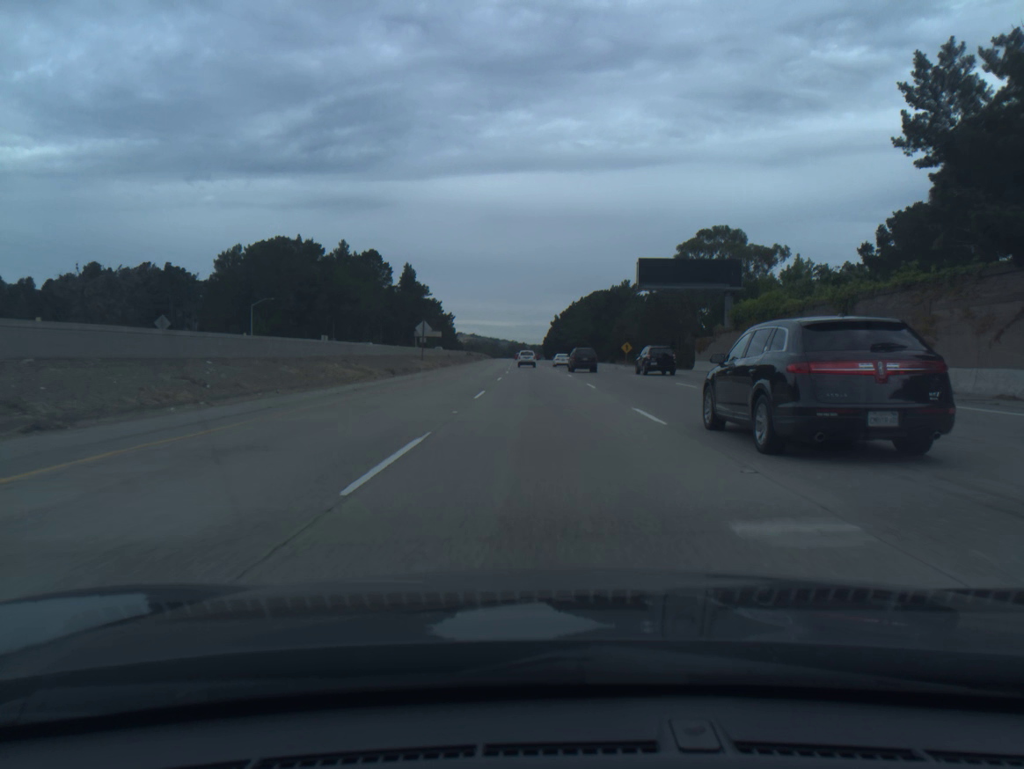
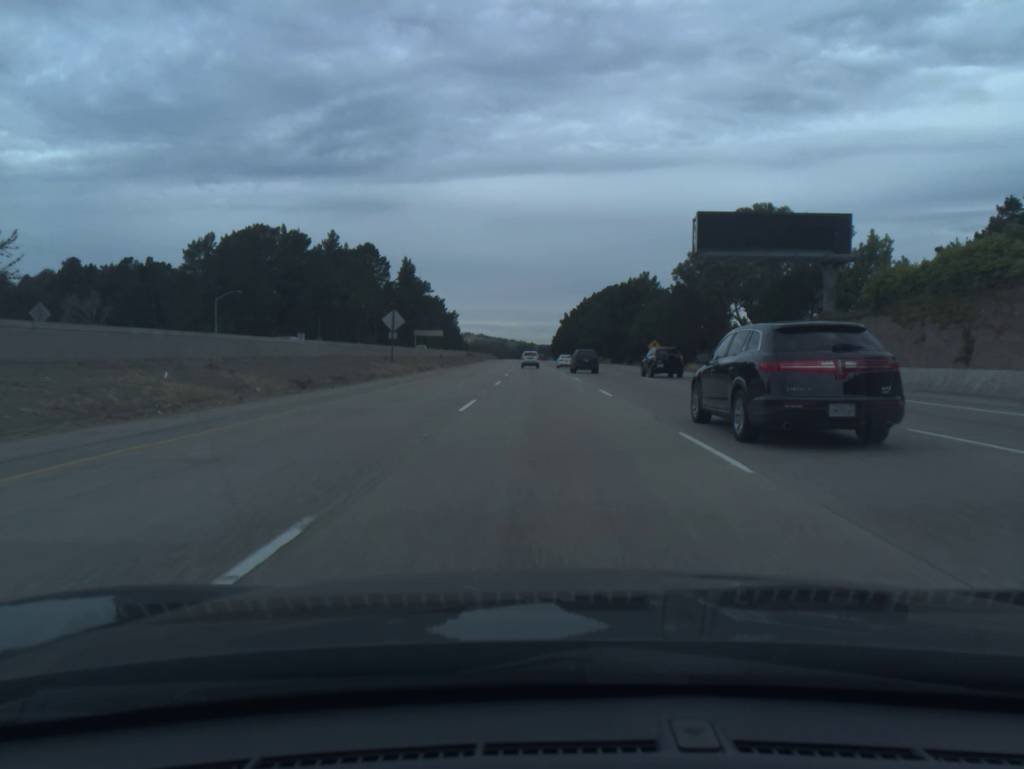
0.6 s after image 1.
(-0.1, +19.9) m; -1°
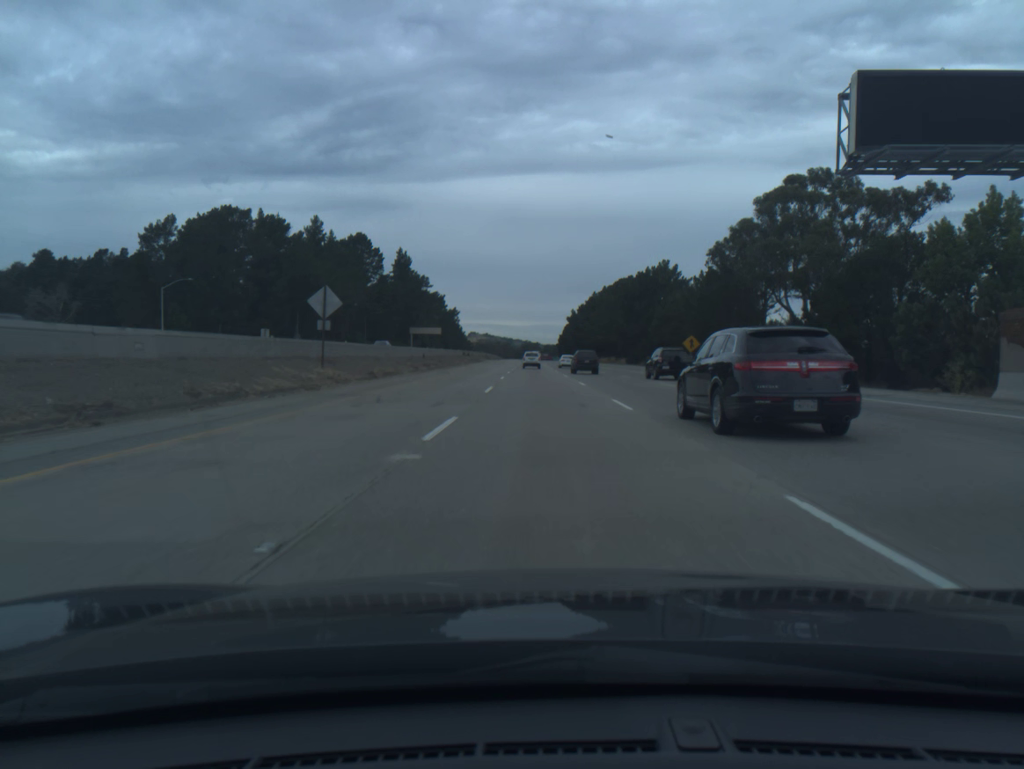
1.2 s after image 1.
(-0.1, +19.9) m; 0°
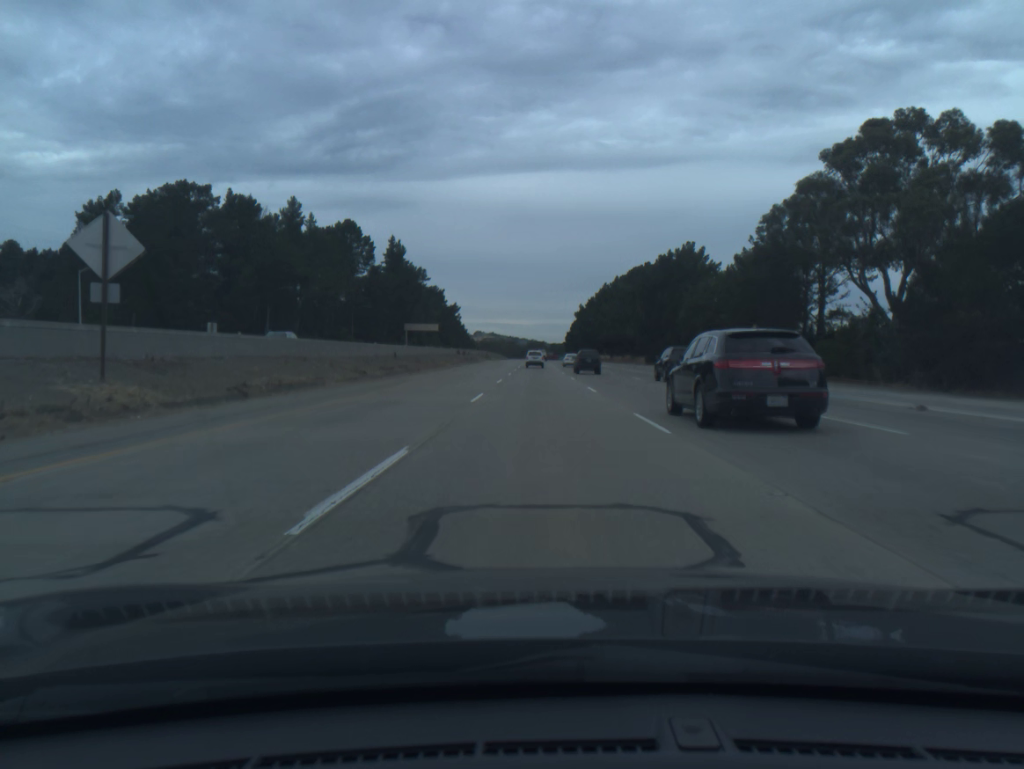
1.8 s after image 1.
(-0.1, +19.9) m; 0°
